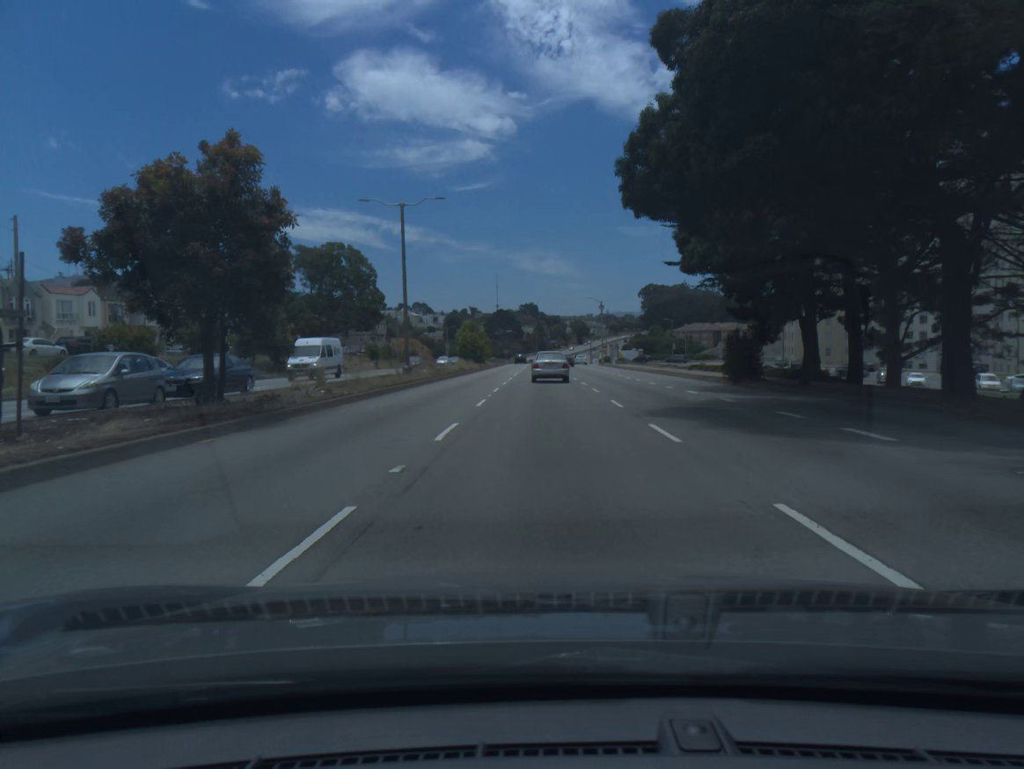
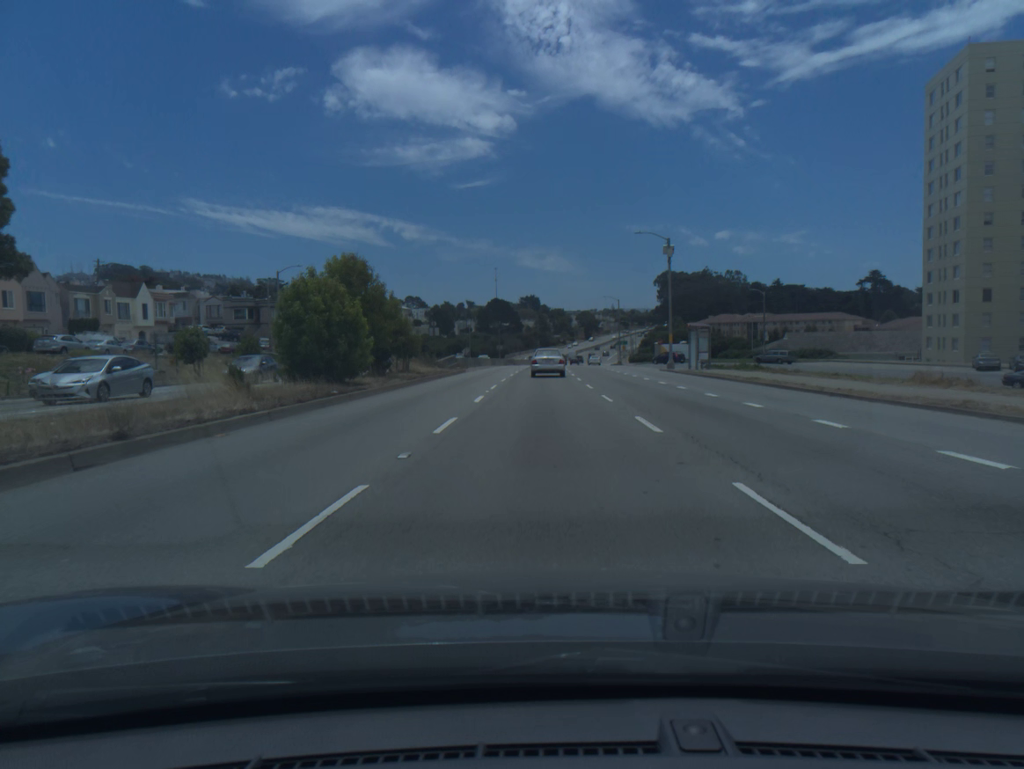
(-0.1, +58.3) m; 0°
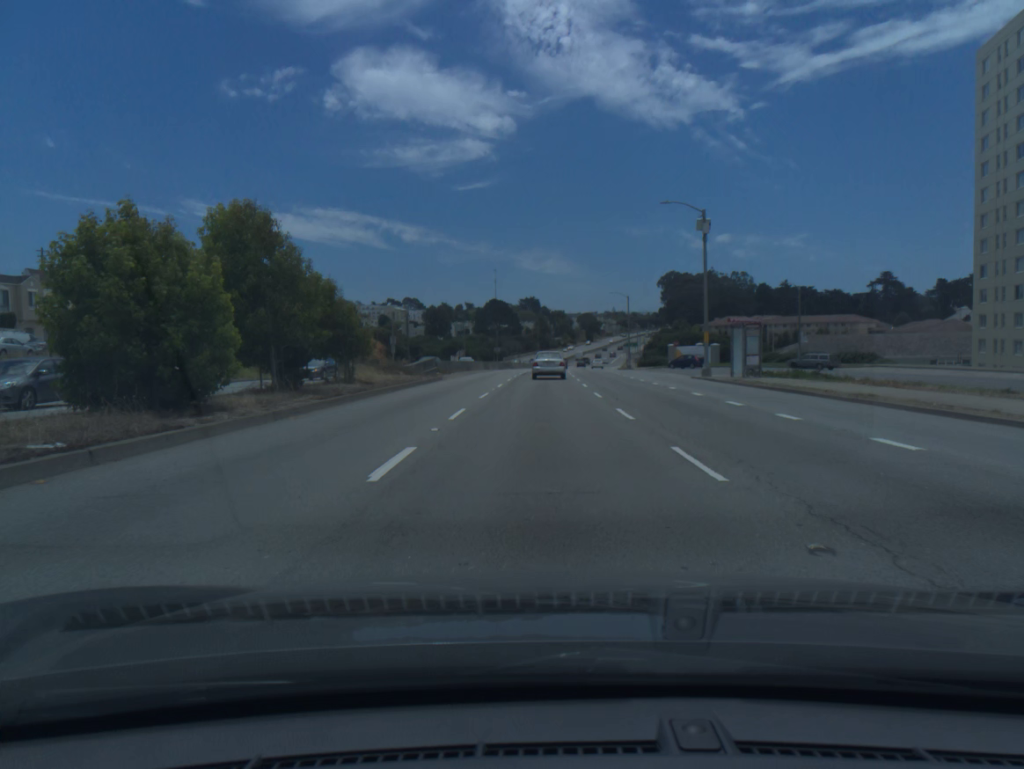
(0.0, +11.8) m; 0°
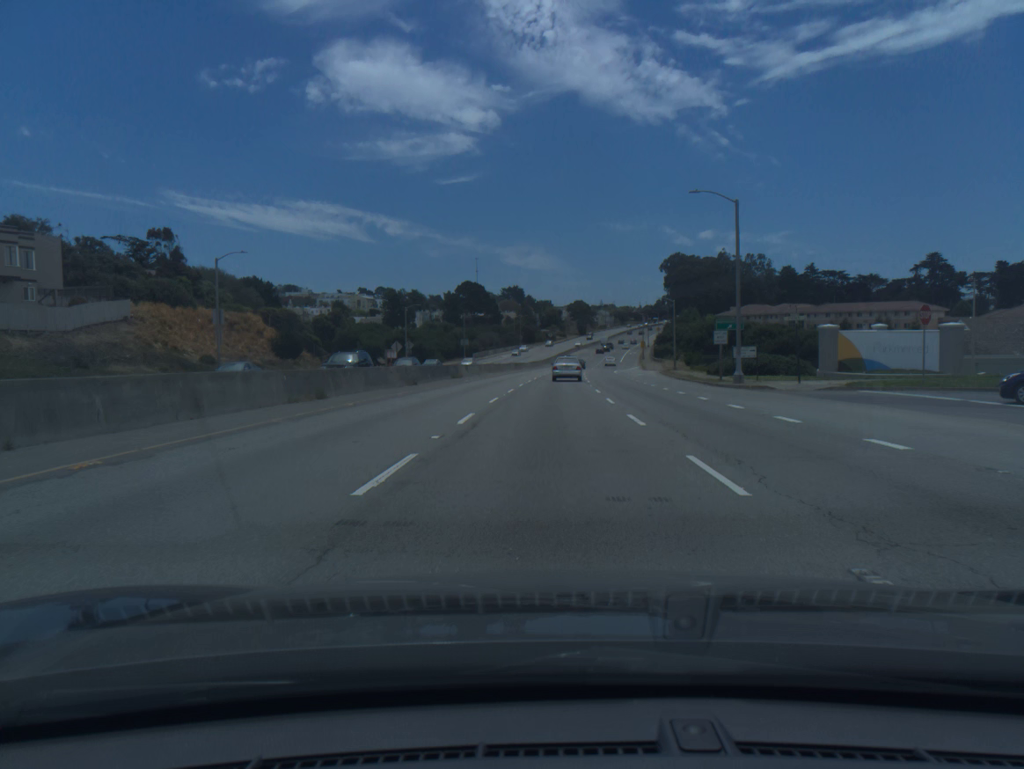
(+0.3, +59.8) m; +1°
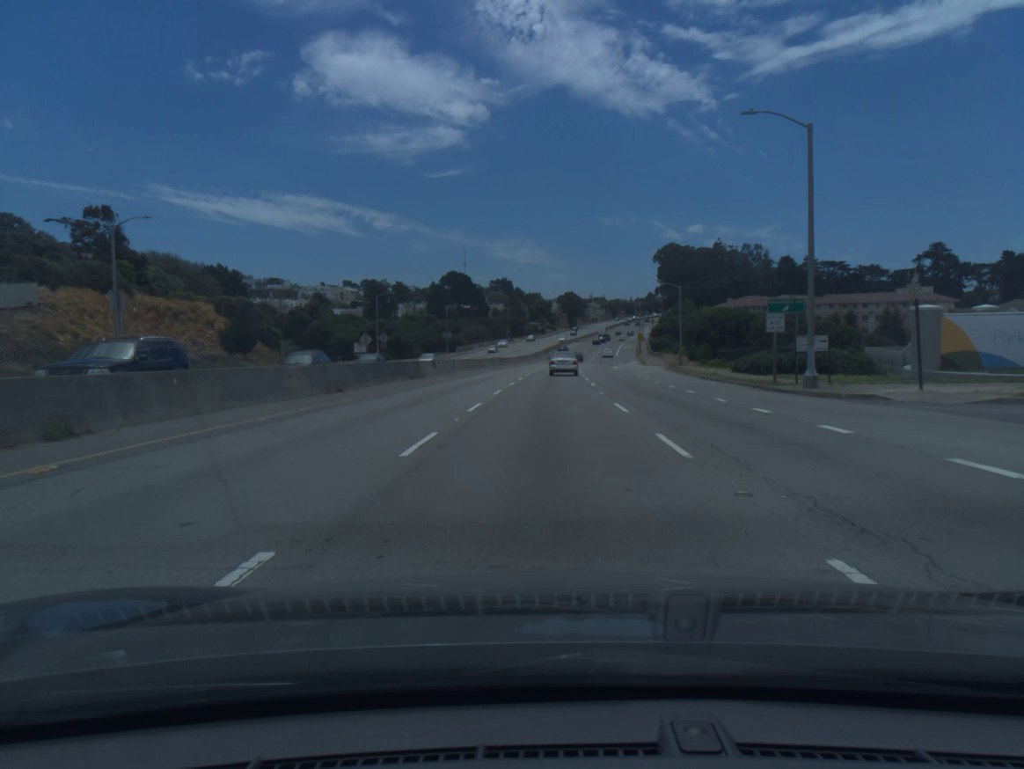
(+0.1, +12.2) m; +1°
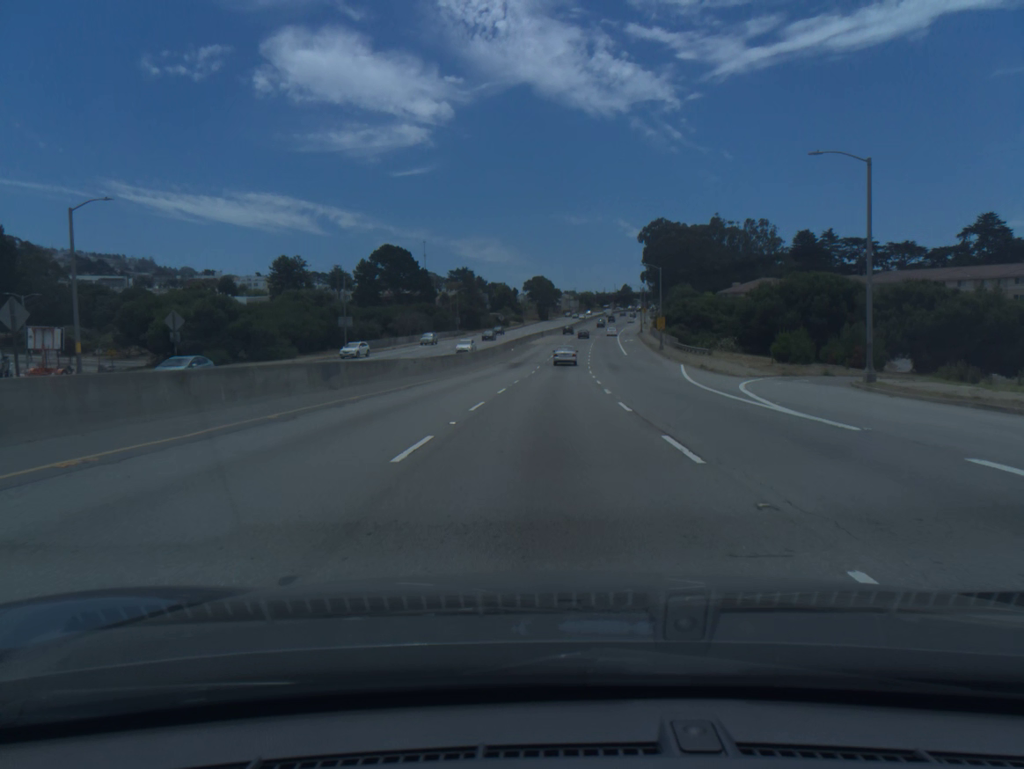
(+1.2, +59.9) m; +2°
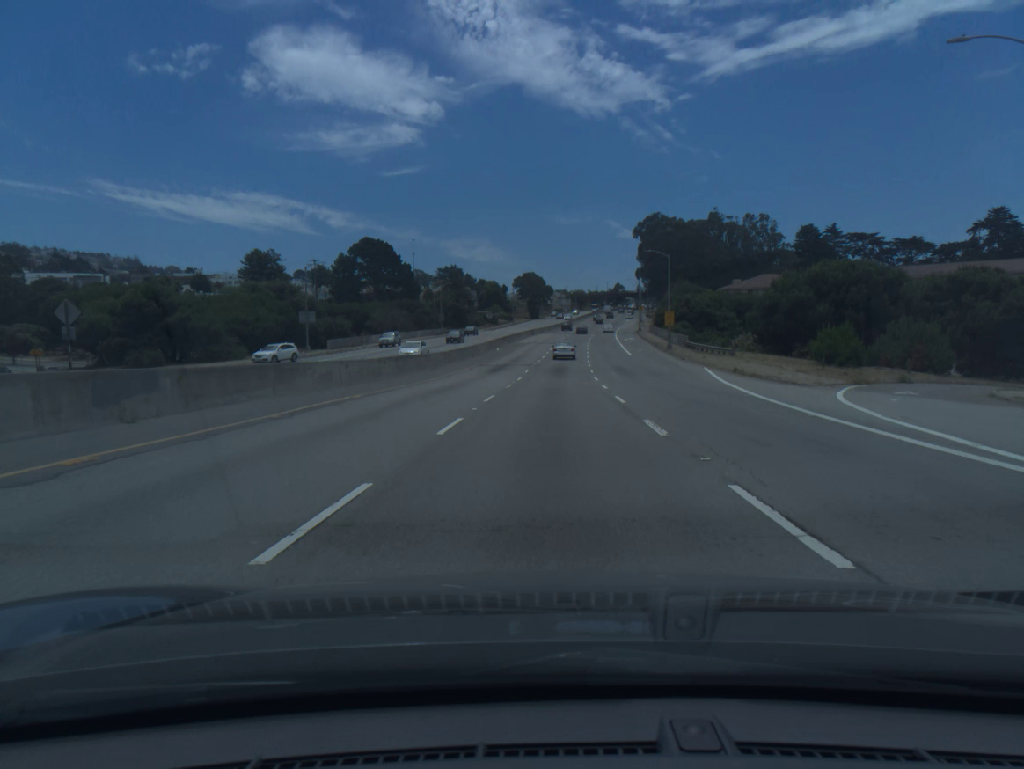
(+0.1, +11.9) m; +1°
